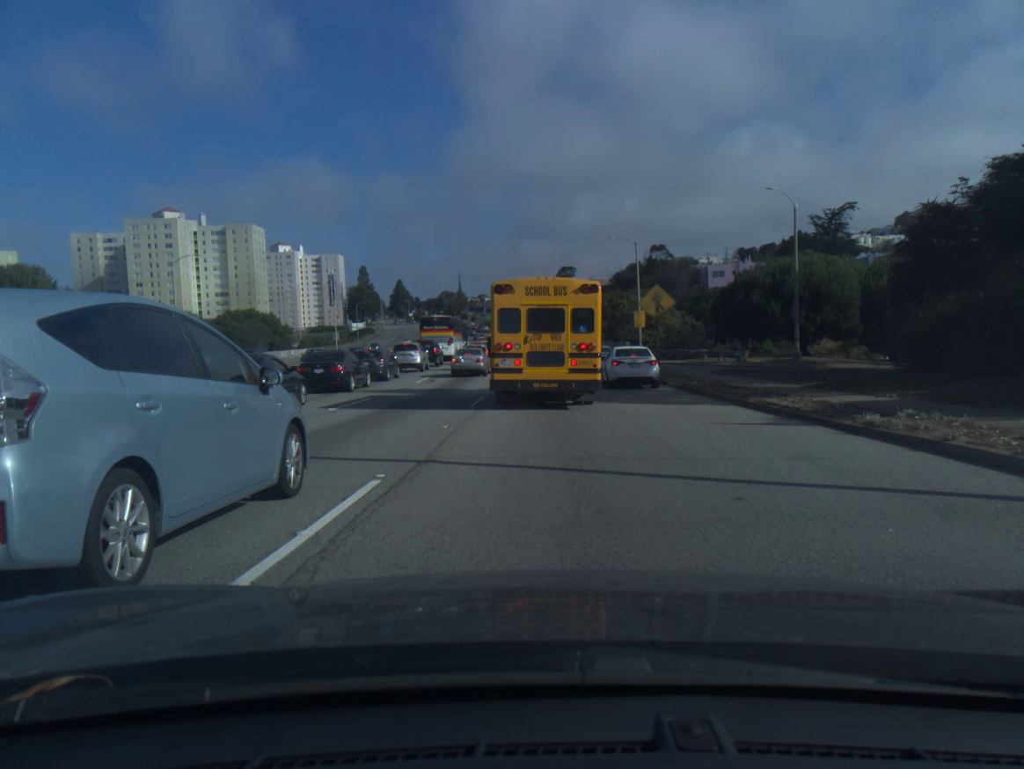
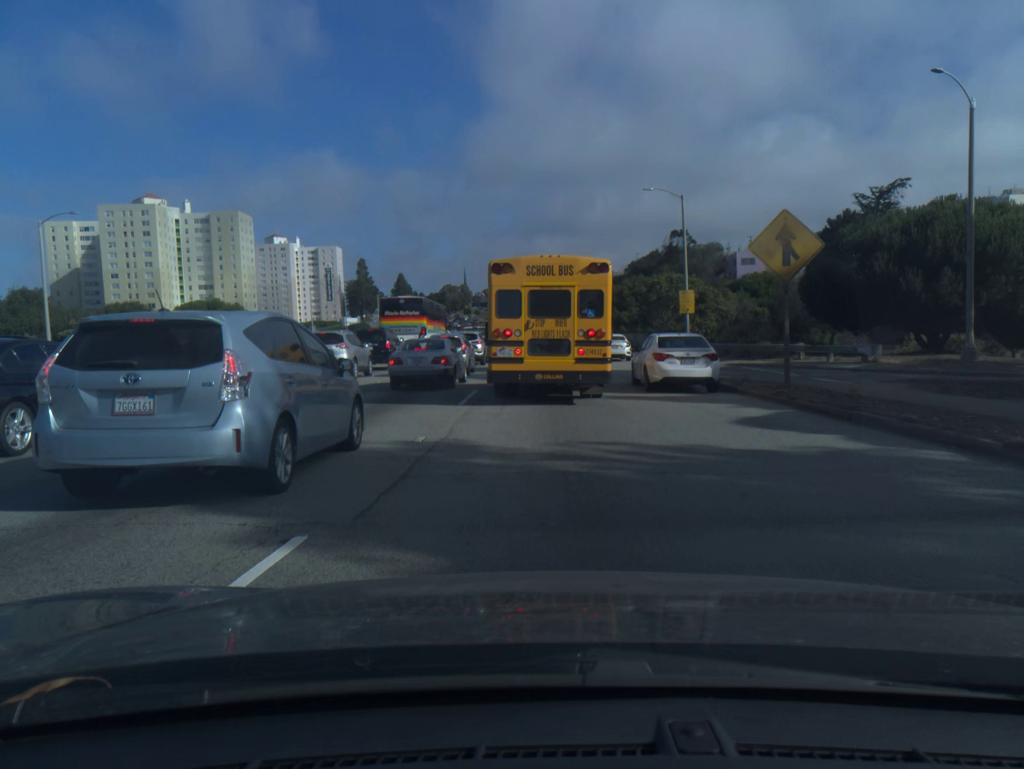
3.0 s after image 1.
(-0.1, +17.6) m; -1°
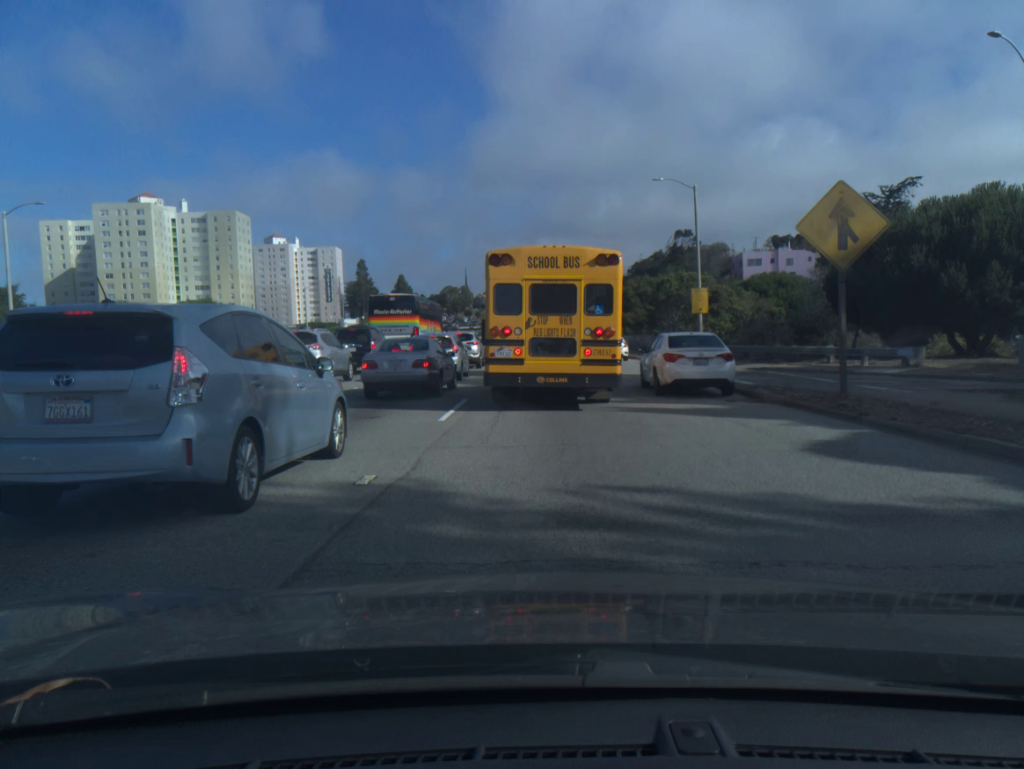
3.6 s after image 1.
(0.0, +3.2) m; 0°
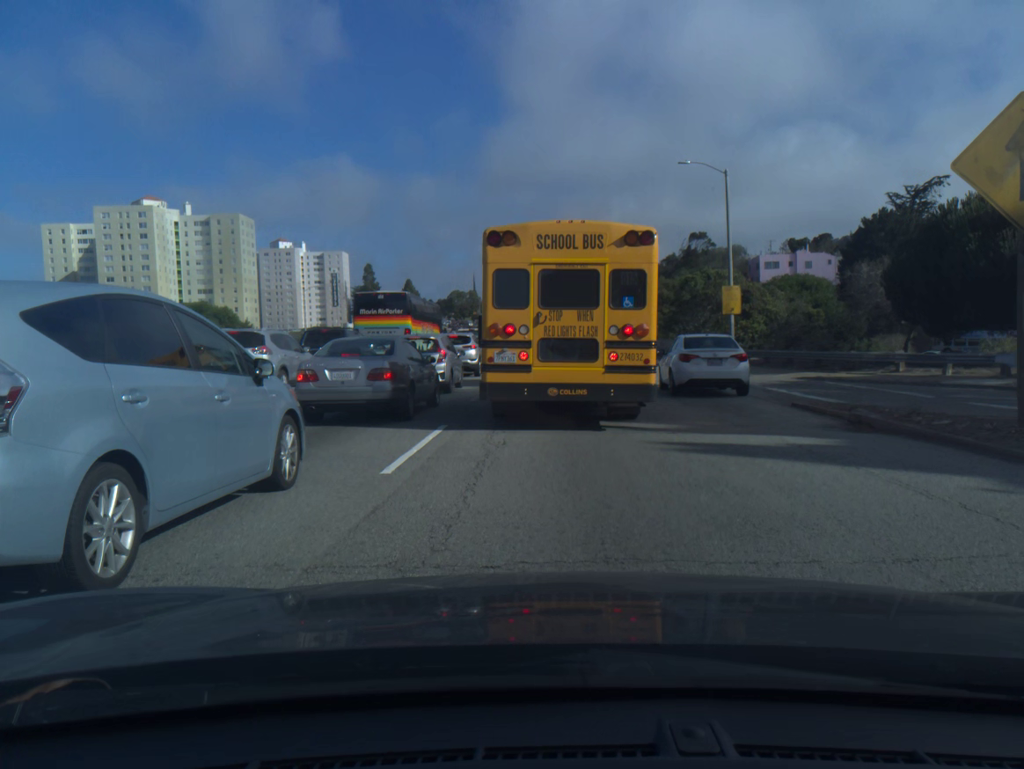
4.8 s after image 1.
(0.0, +5.2) m; 0°
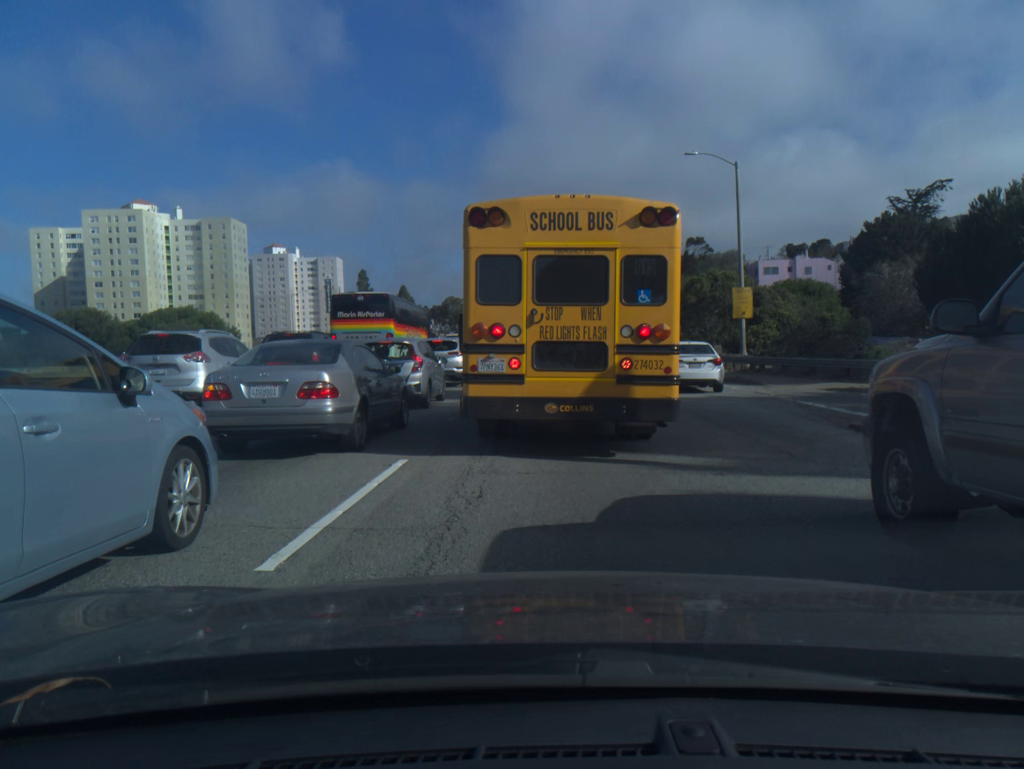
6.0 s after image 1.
(0.0, +3.2) m; +1°
